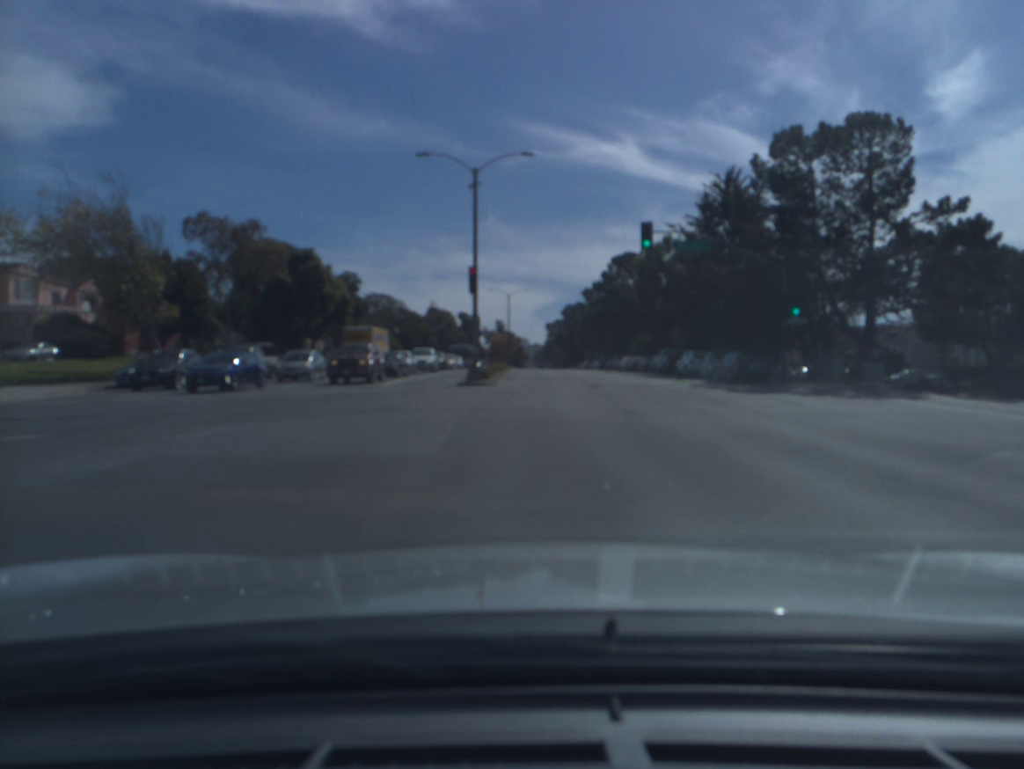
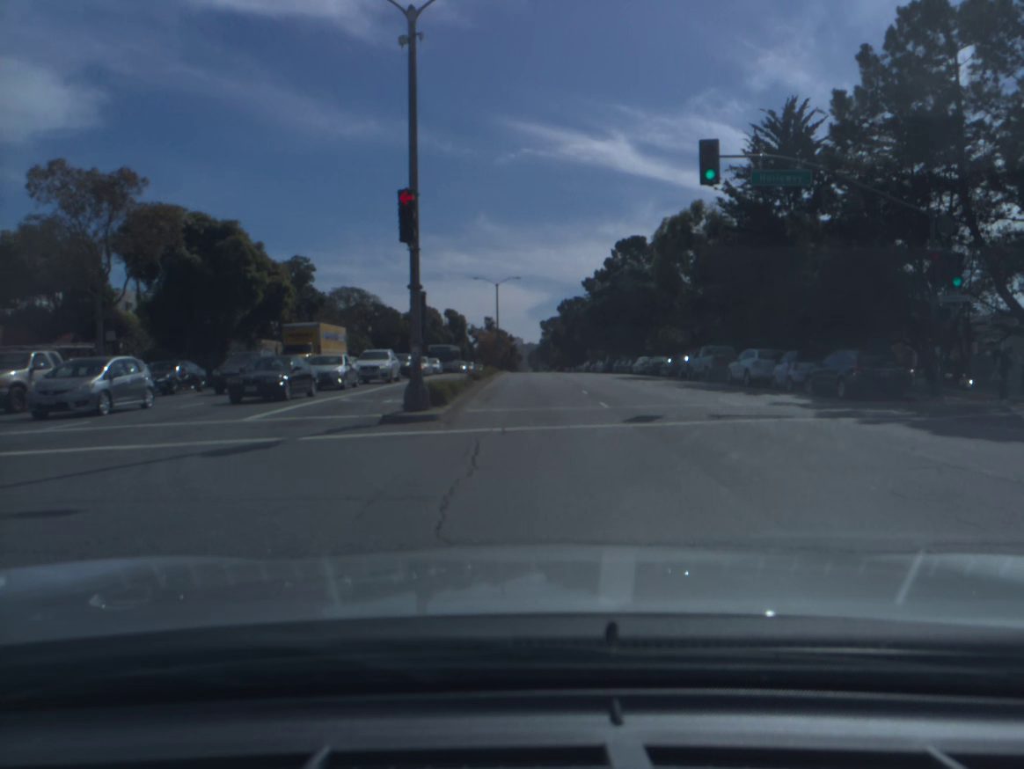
(-0.1, +14.1) m; -1°
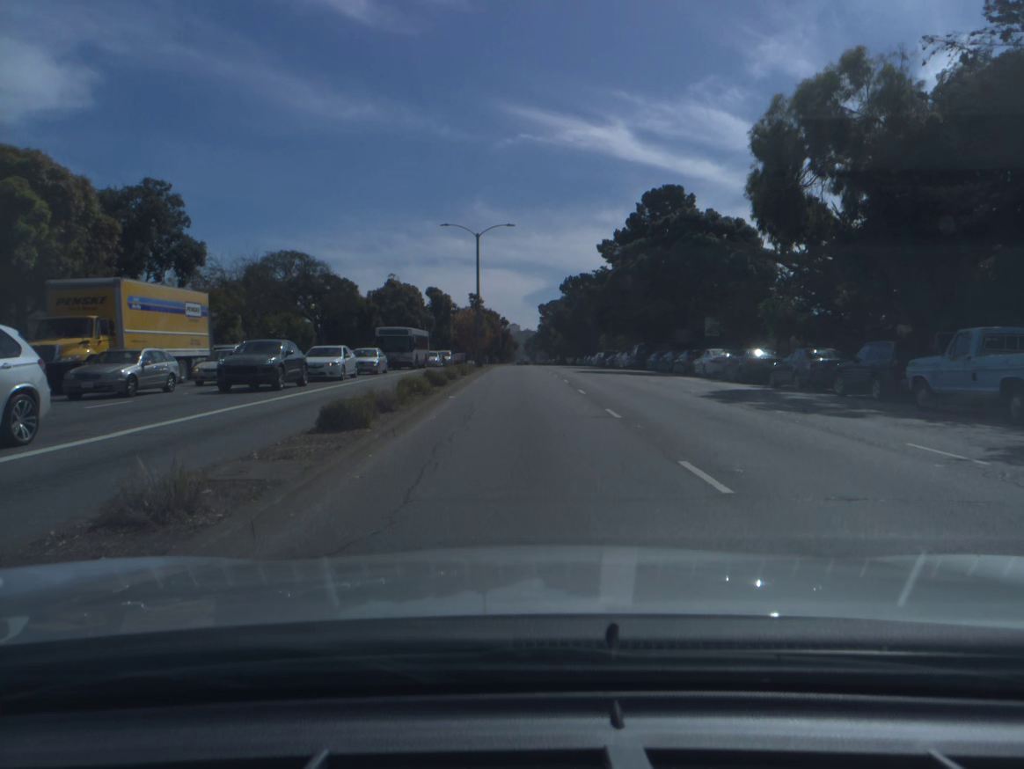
(+0.1, +25.2) m; 0°
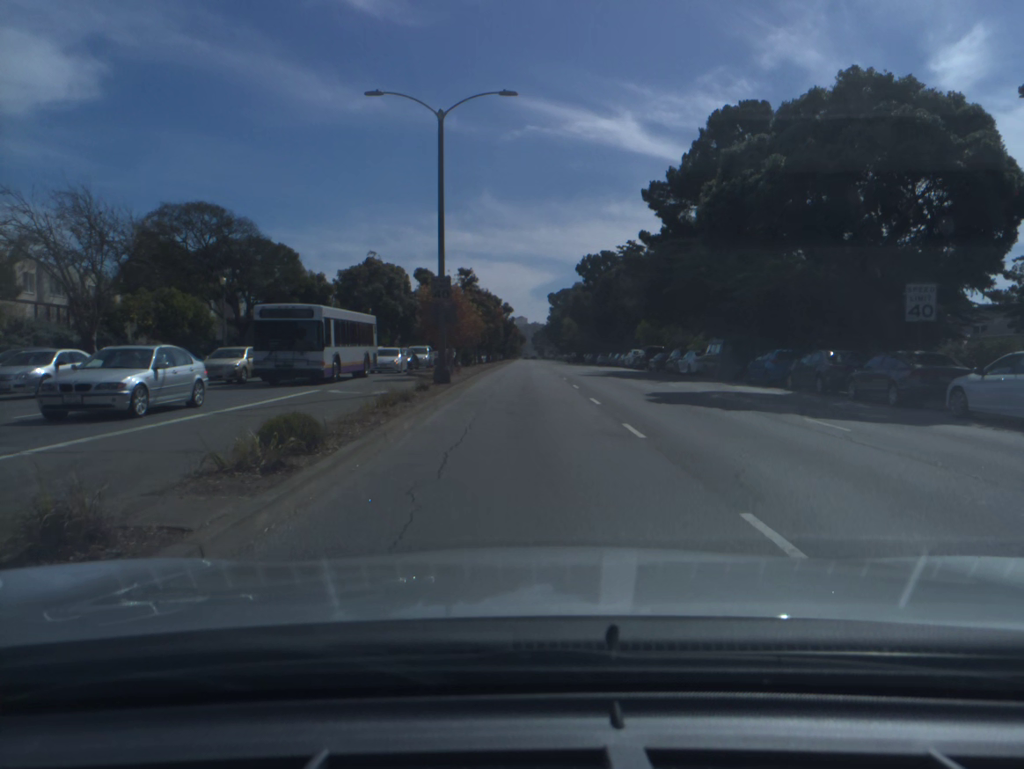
(-0.1, +25.0) m; 0°
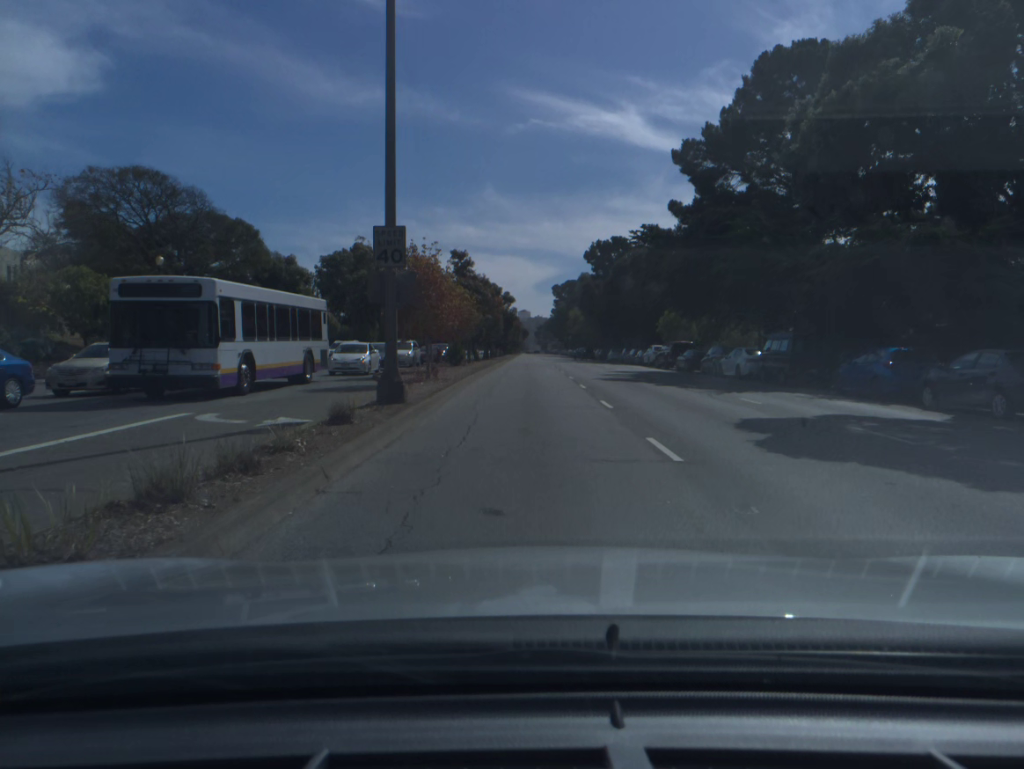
(0.0, +9.4) m; 0°
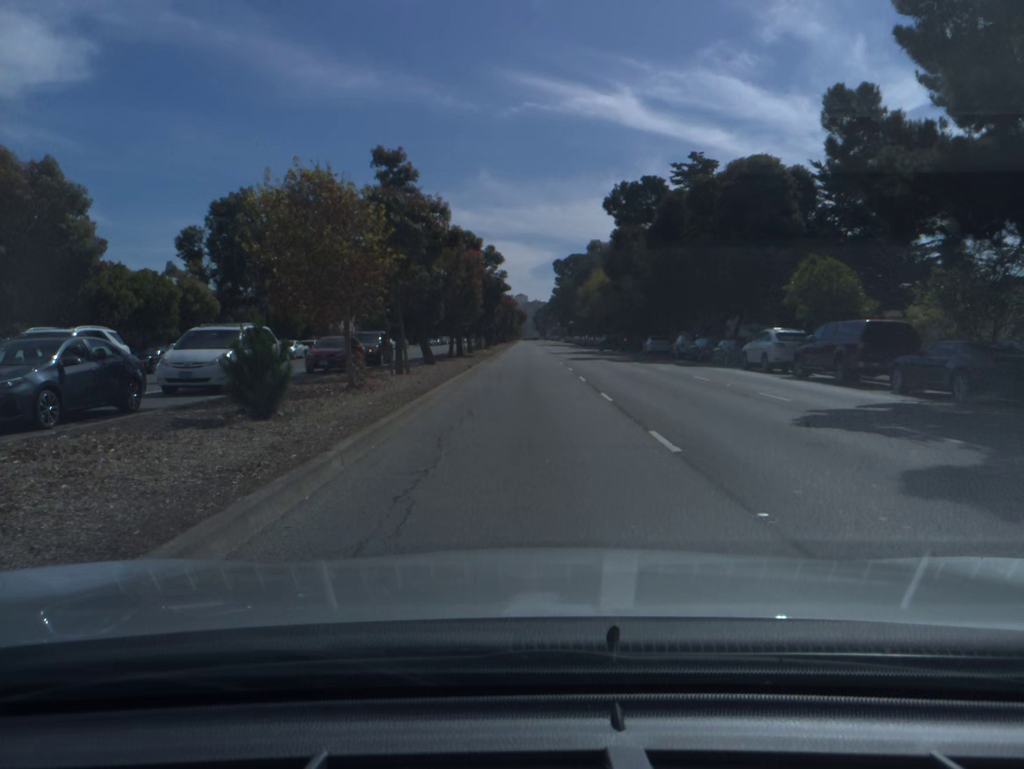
(+0.1, +29.8) m; 0°
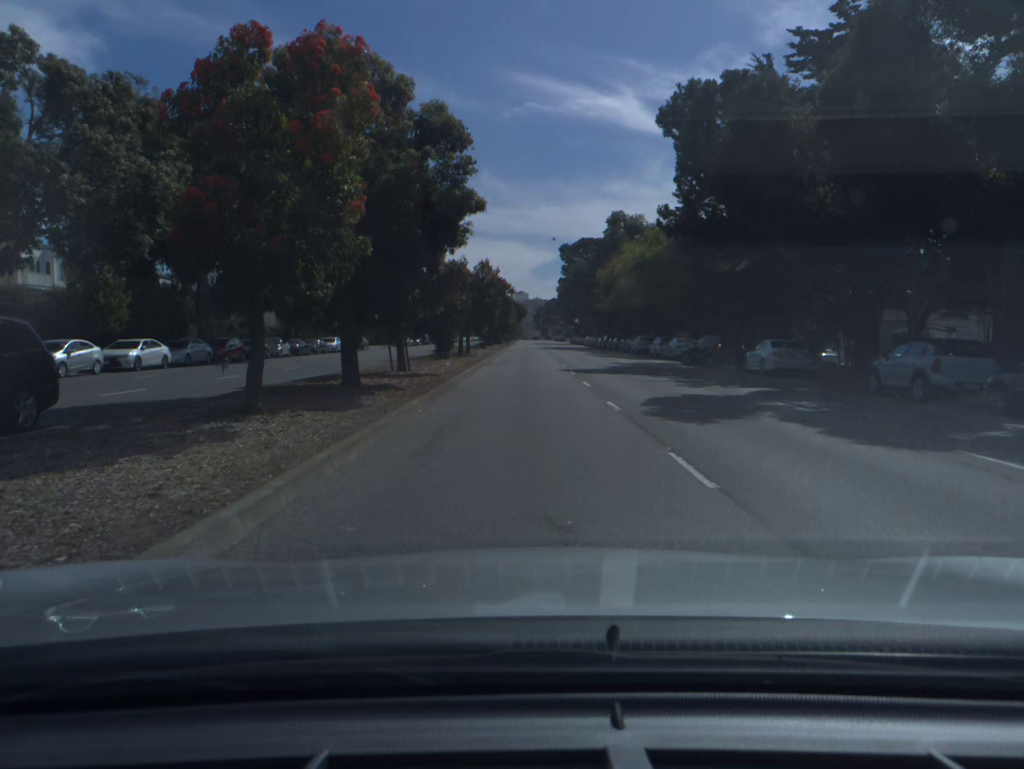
(0.0, +30.6) m; 0°
